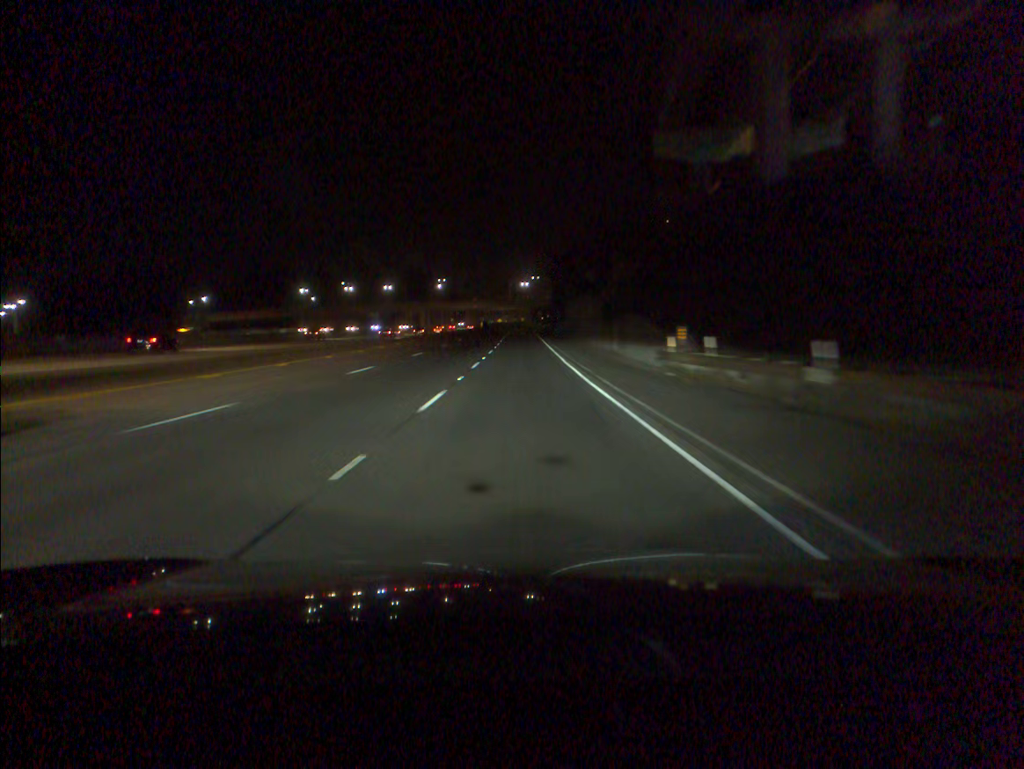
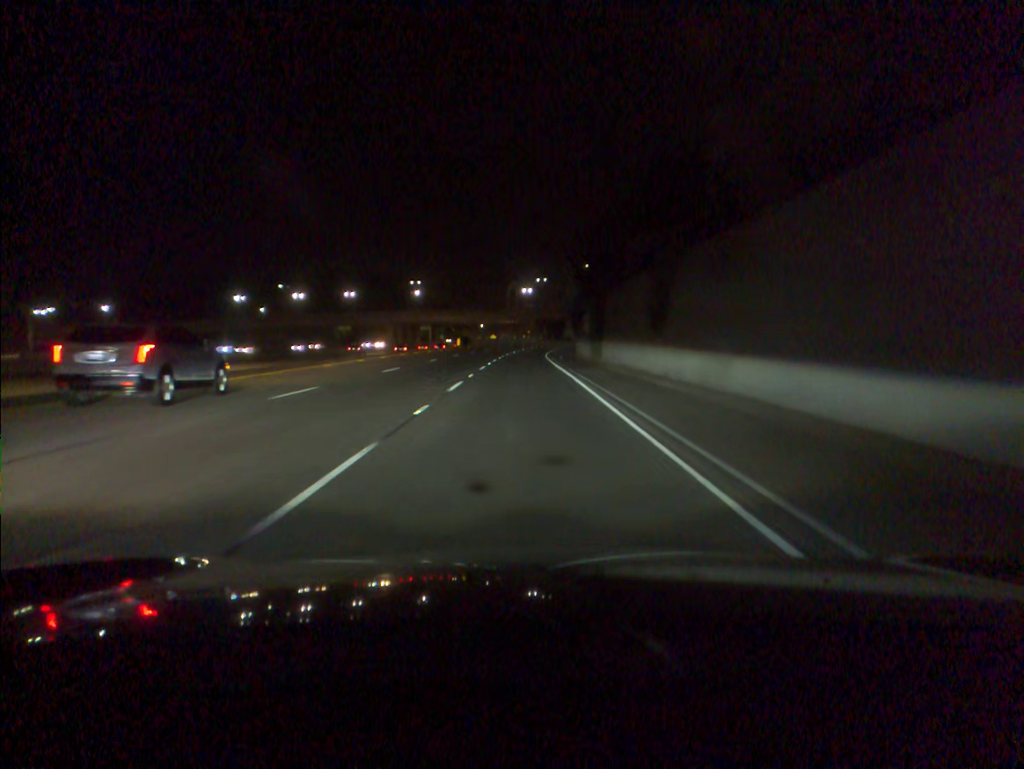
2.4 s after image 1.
(-0.1, +64.7) m; 0°
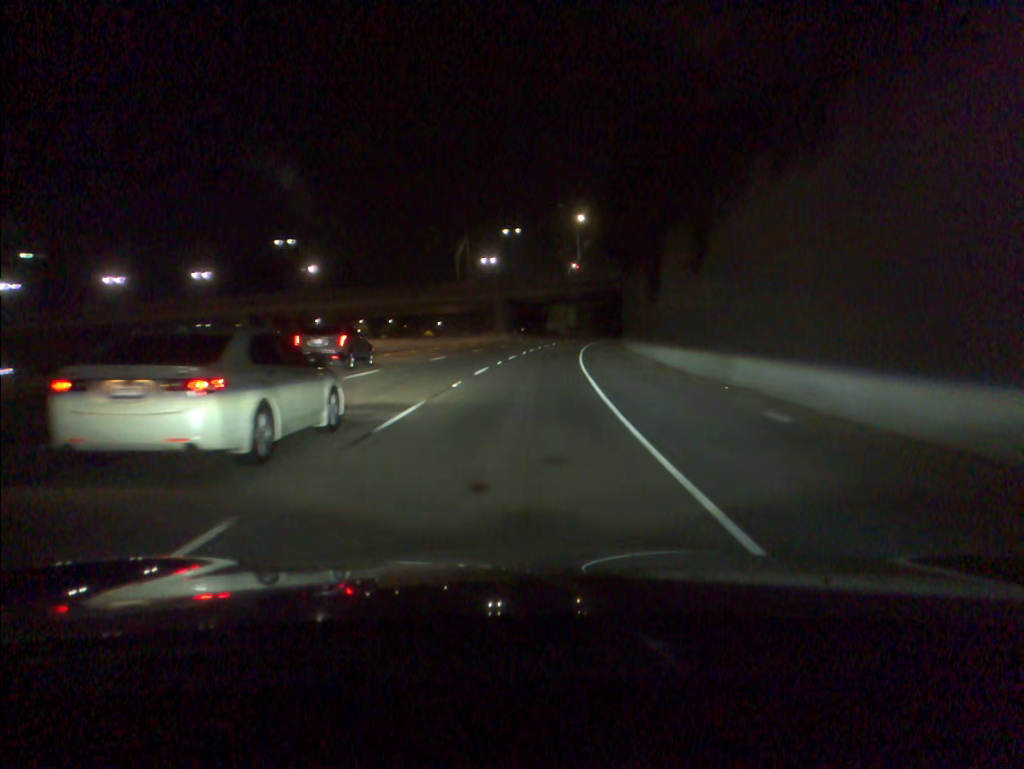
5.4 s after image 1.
(+0.8, +79.3) m; +2°
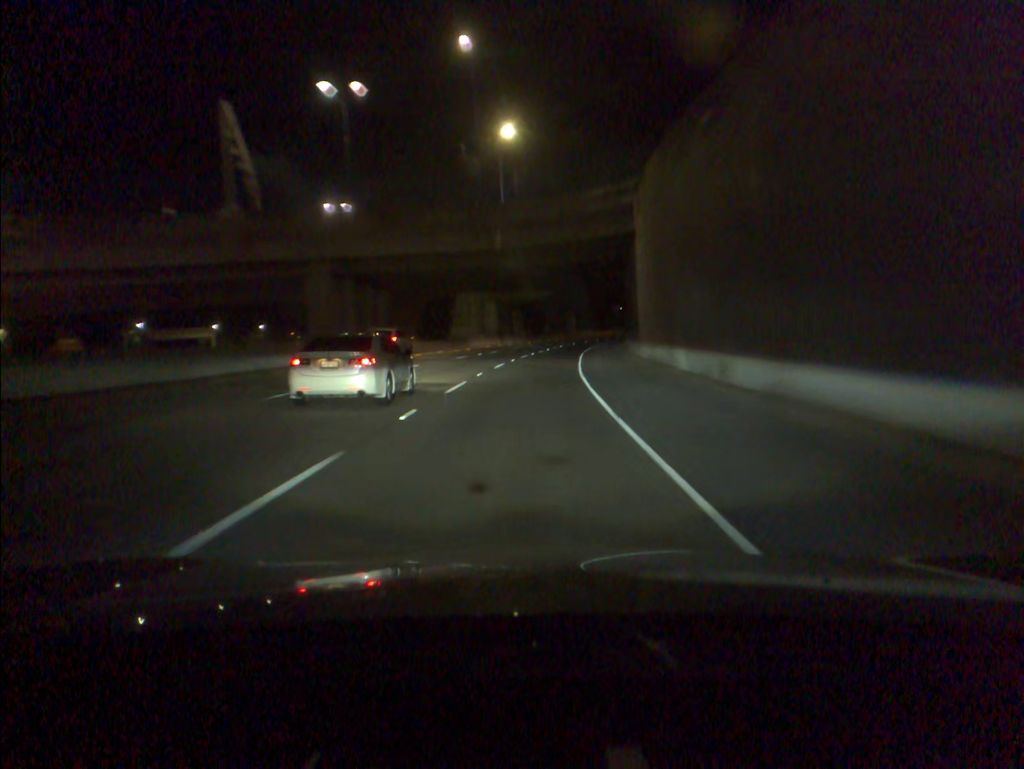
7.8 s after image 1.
(+3.4, +63.1) m; +6°
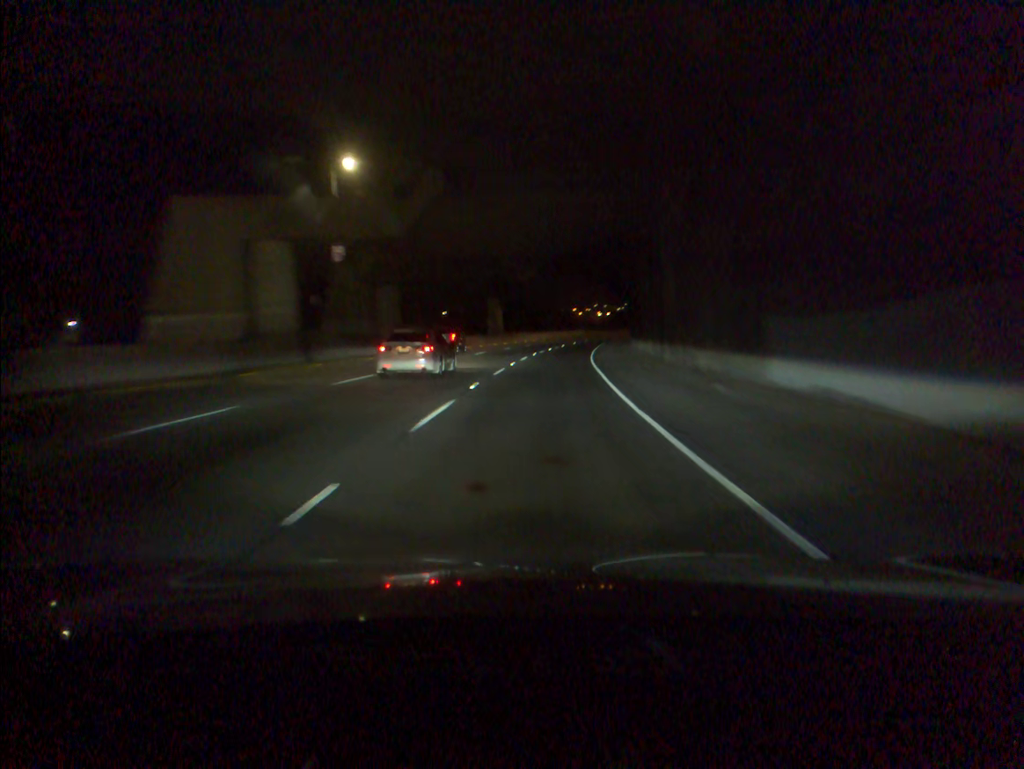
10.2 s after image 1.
(+3.1, +63.4) m; +6°
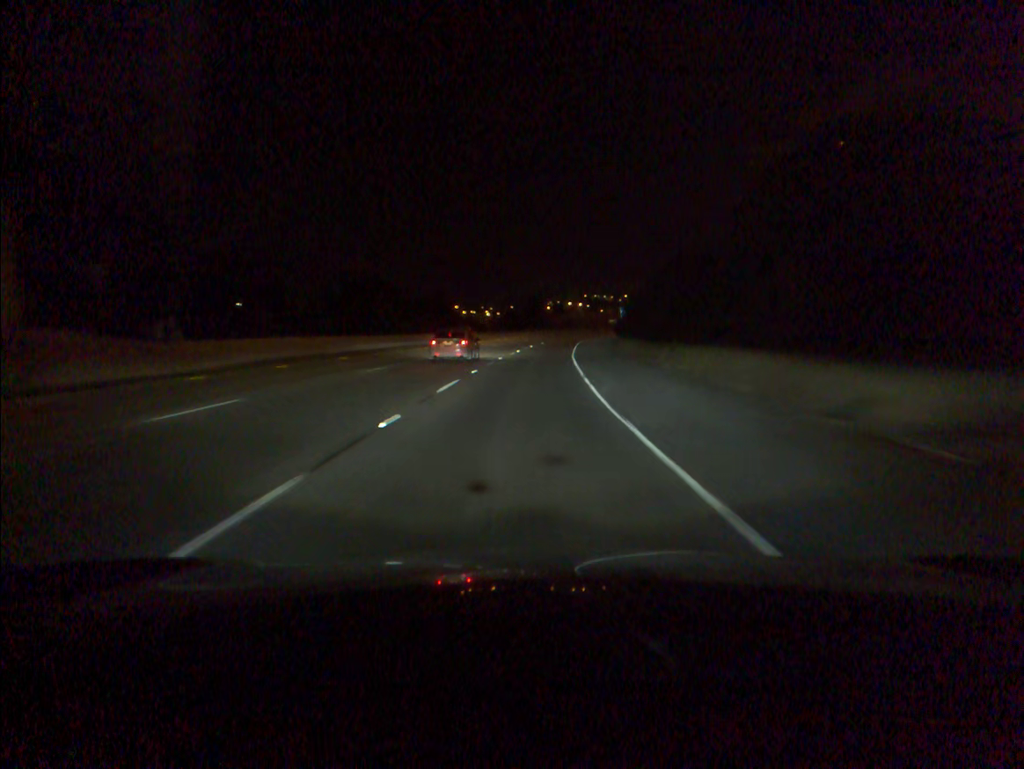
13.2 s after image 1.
(+5.9, +78.6) m; +8°
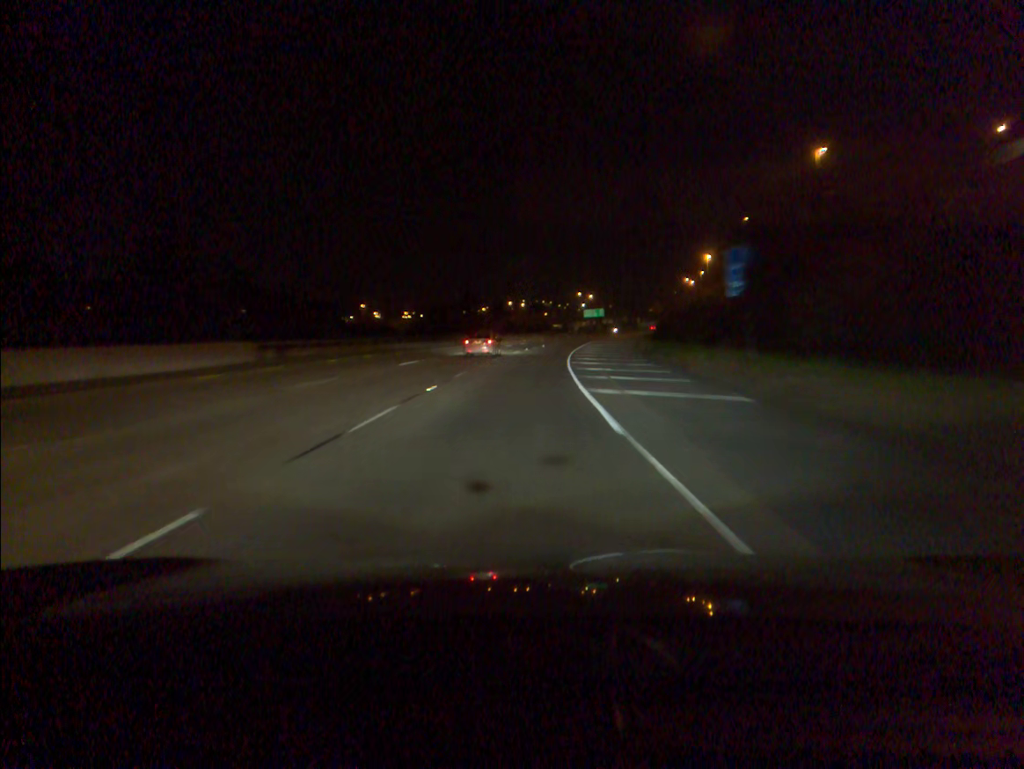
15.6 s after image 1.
(+2.7, +63.0) m; +5°
